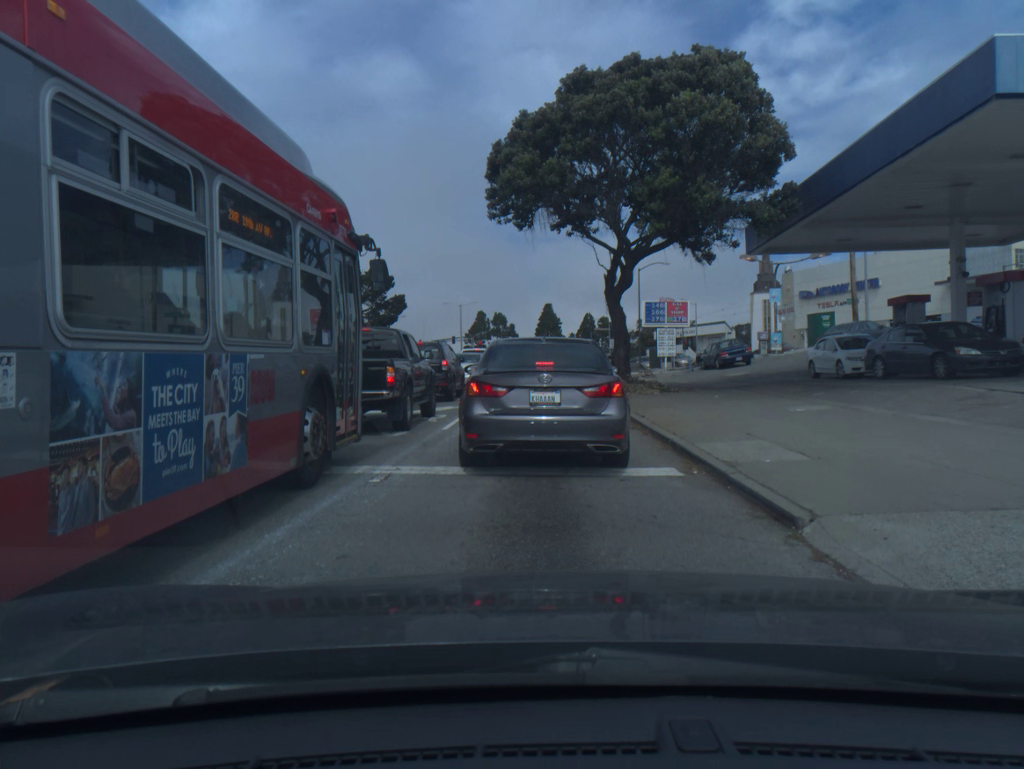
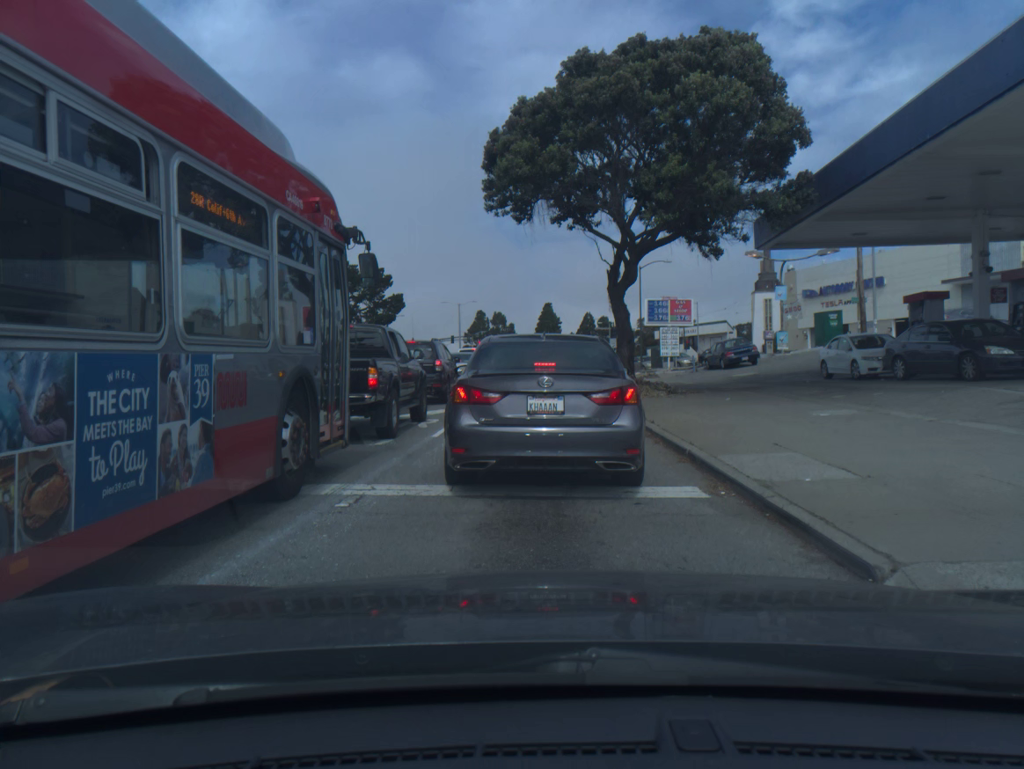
(0.0, +1.1) m; 0°
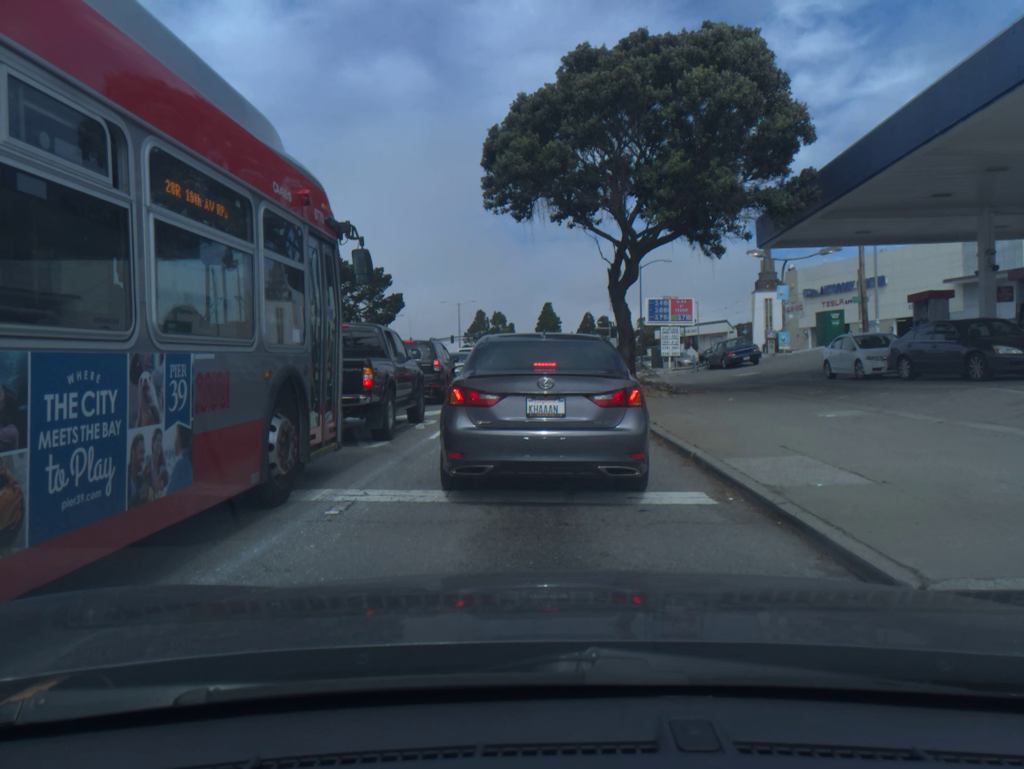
(0.0, +0.3) m; 0°
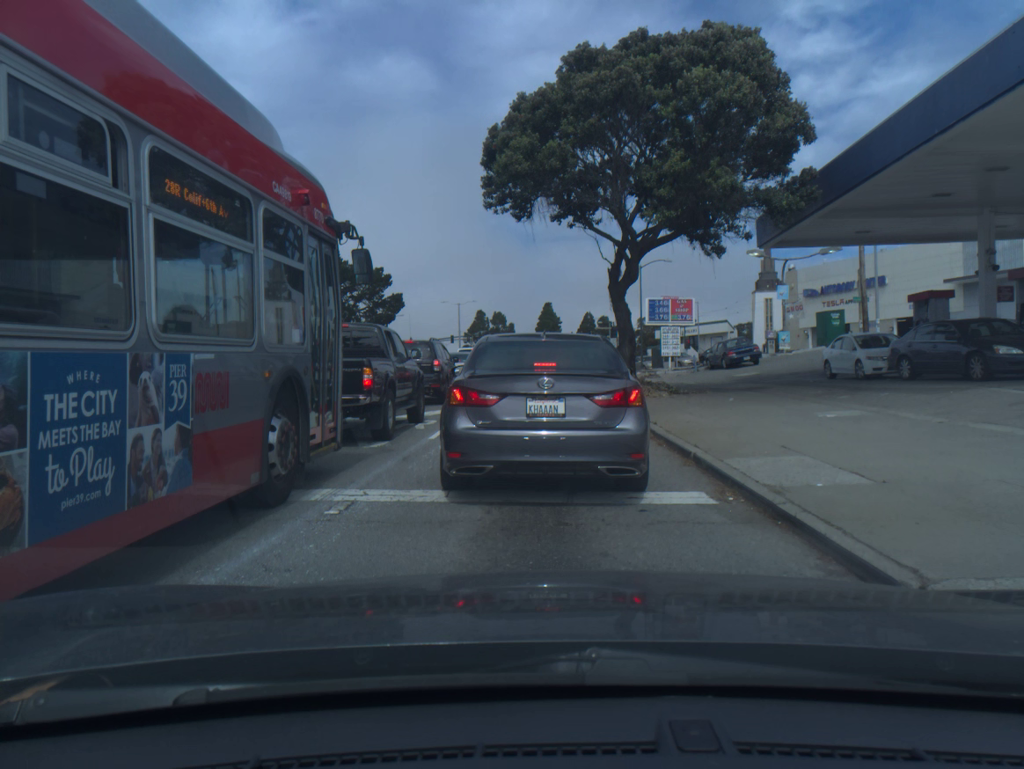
(0.0, 0.0) m; 0°
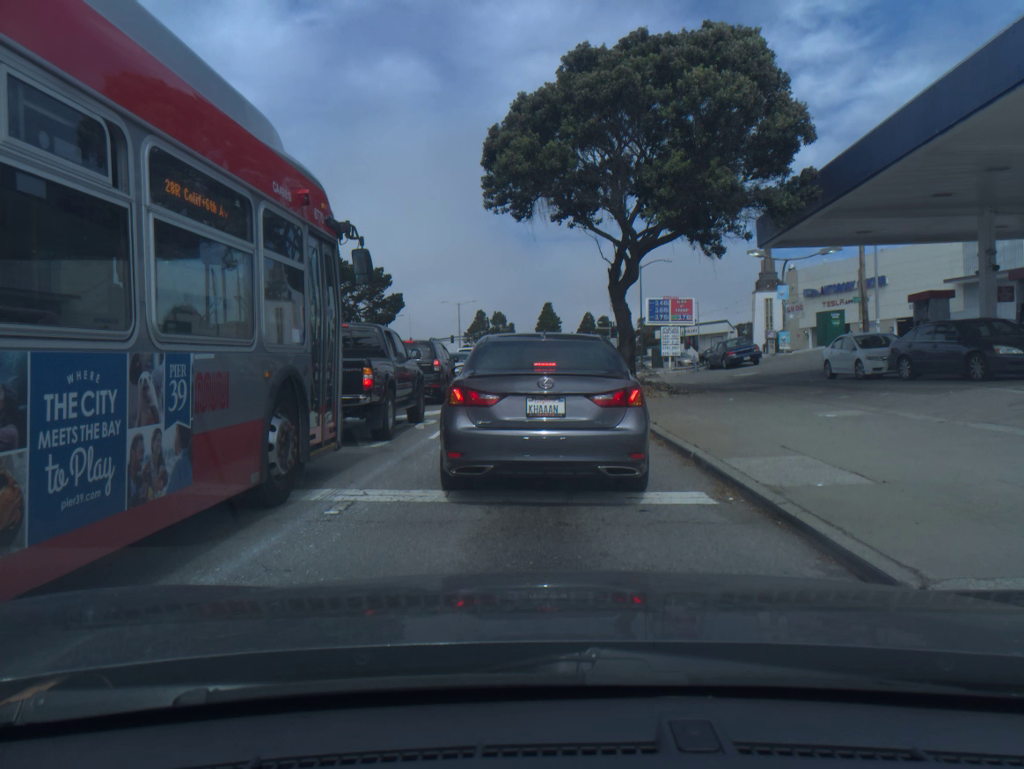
(0.0, 0.0) m; 0°
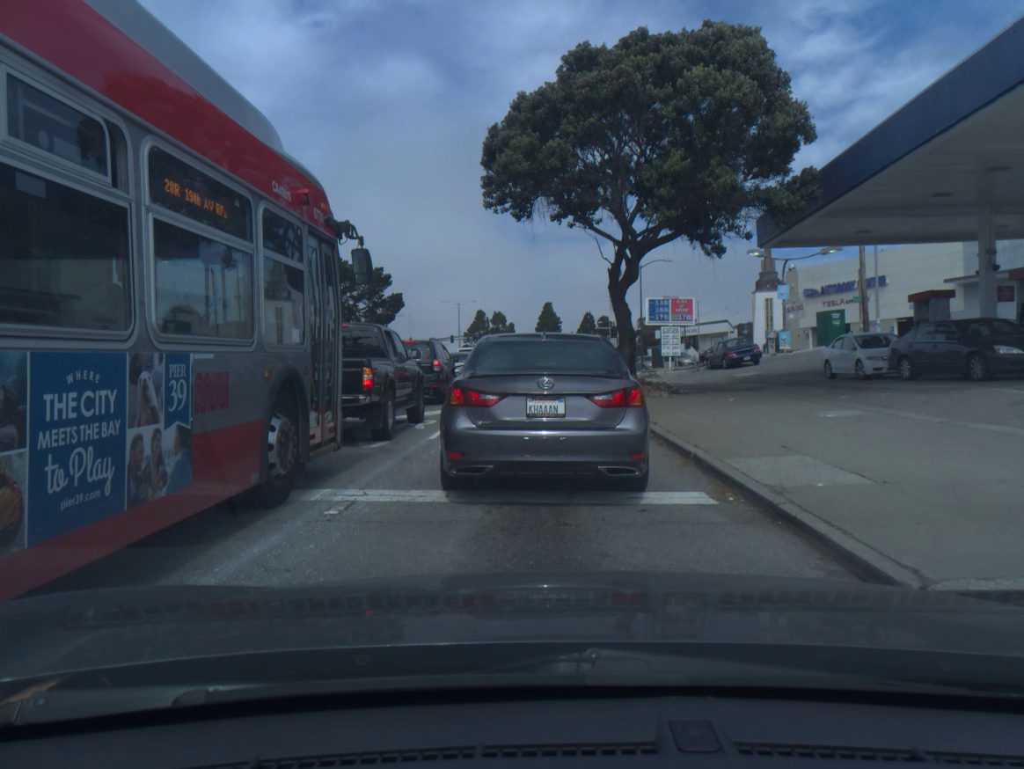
(0.0, 0.0) m; 0°
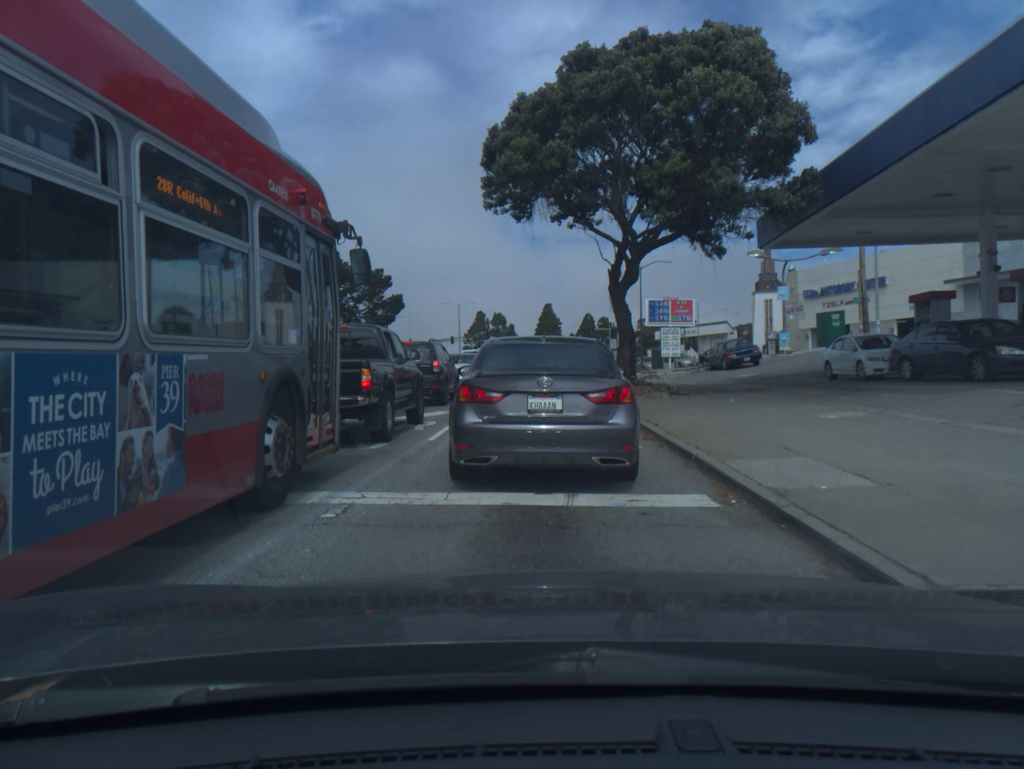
(0.0, +0.1) m; 0°
